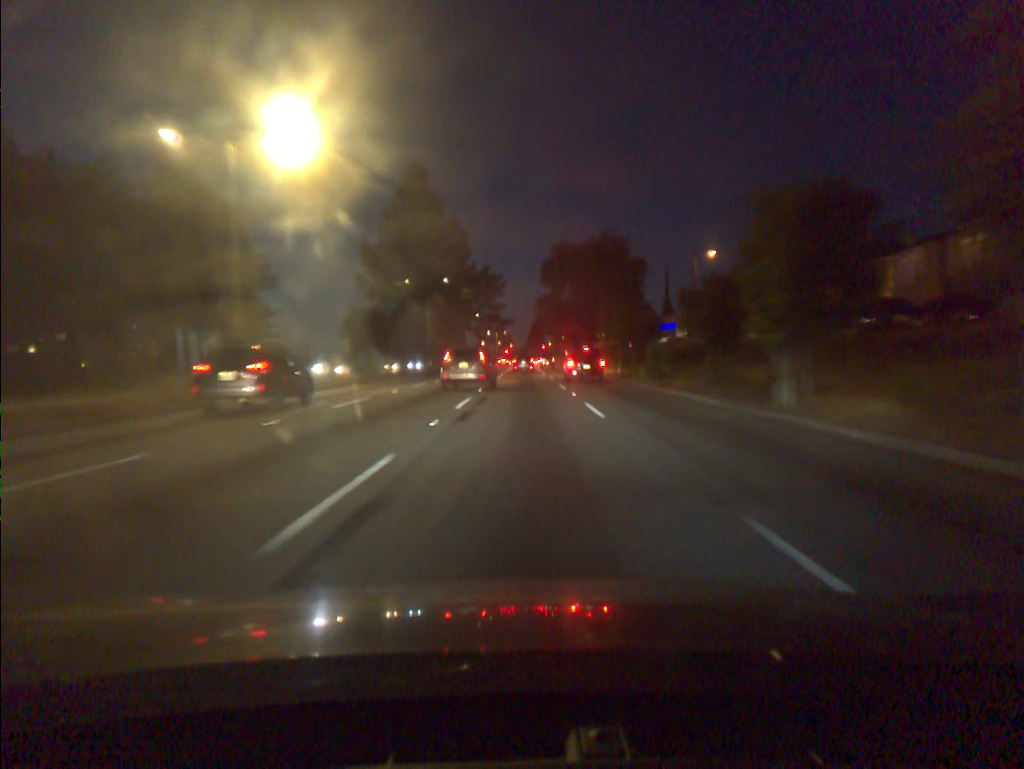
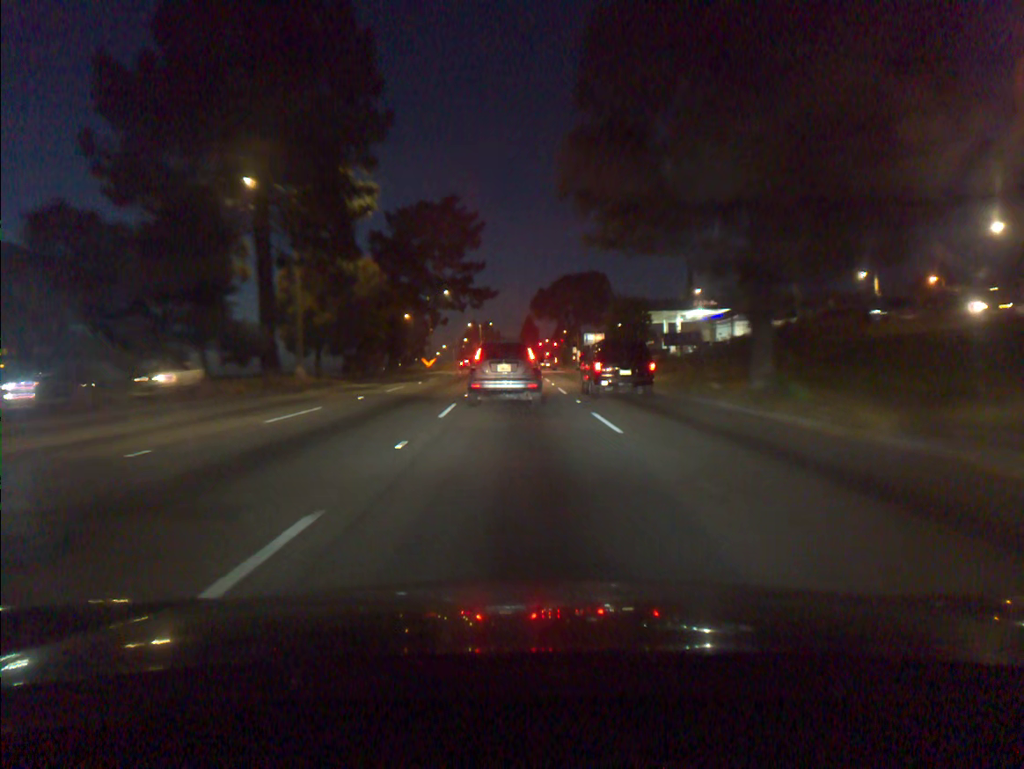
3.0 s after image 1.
(+0.3, +48.5) m; +1°
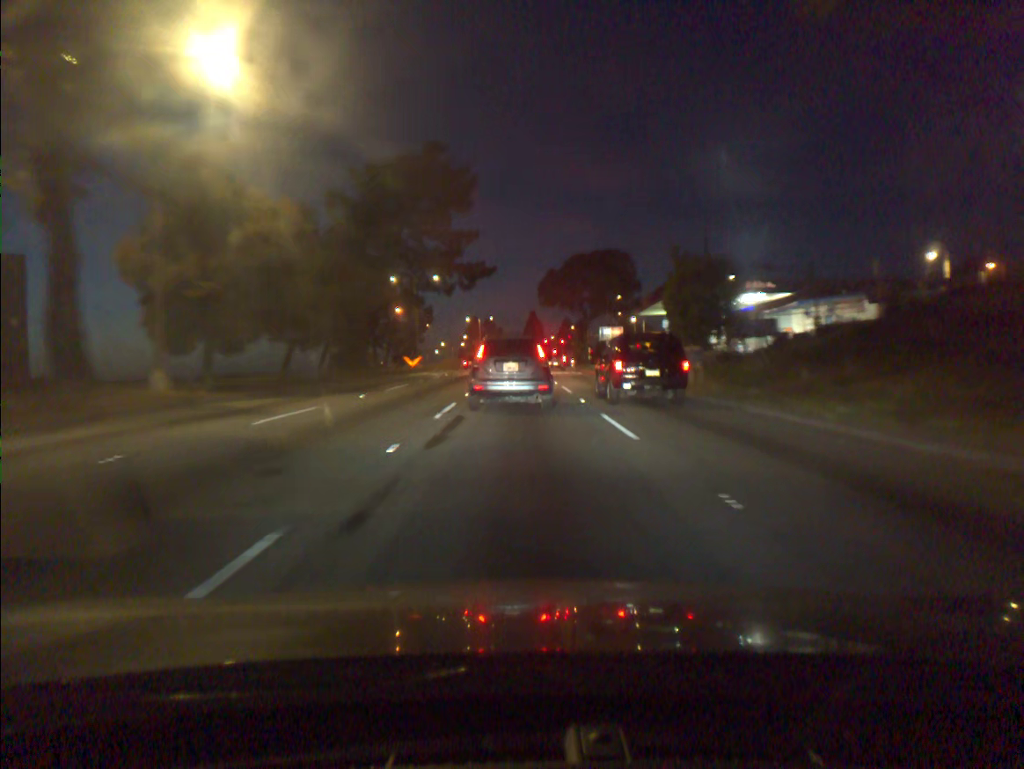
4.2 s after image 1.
(0.0, +15.3) m; 0°
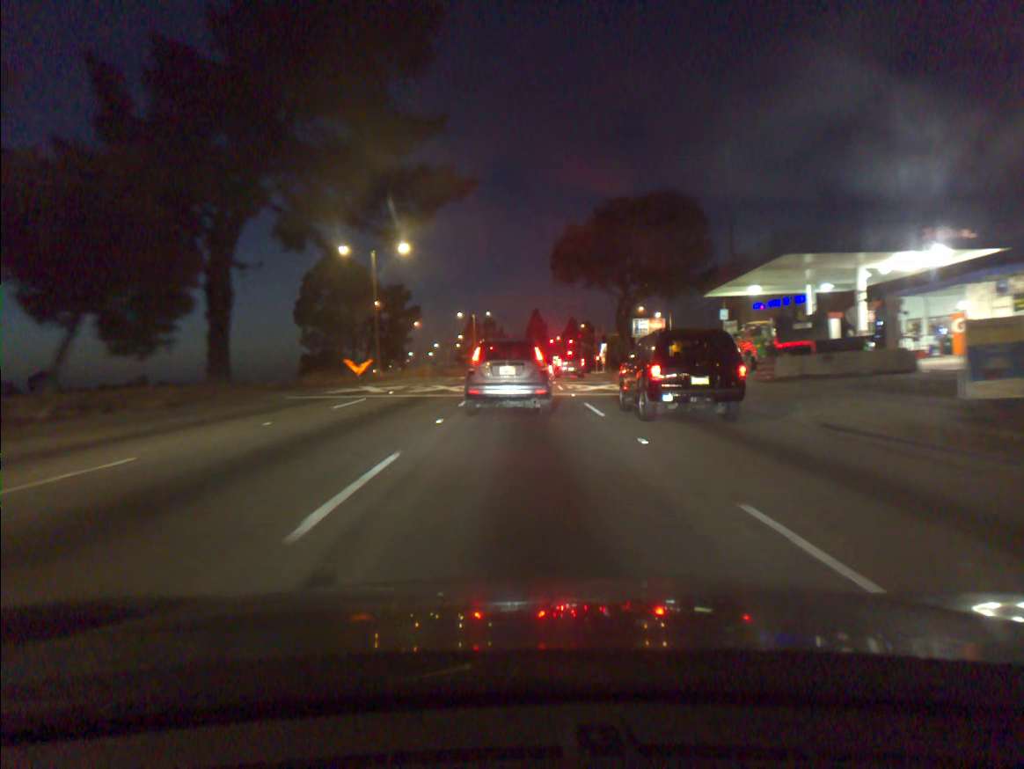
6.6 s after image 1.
(0.0, +24.4) m; 0°
